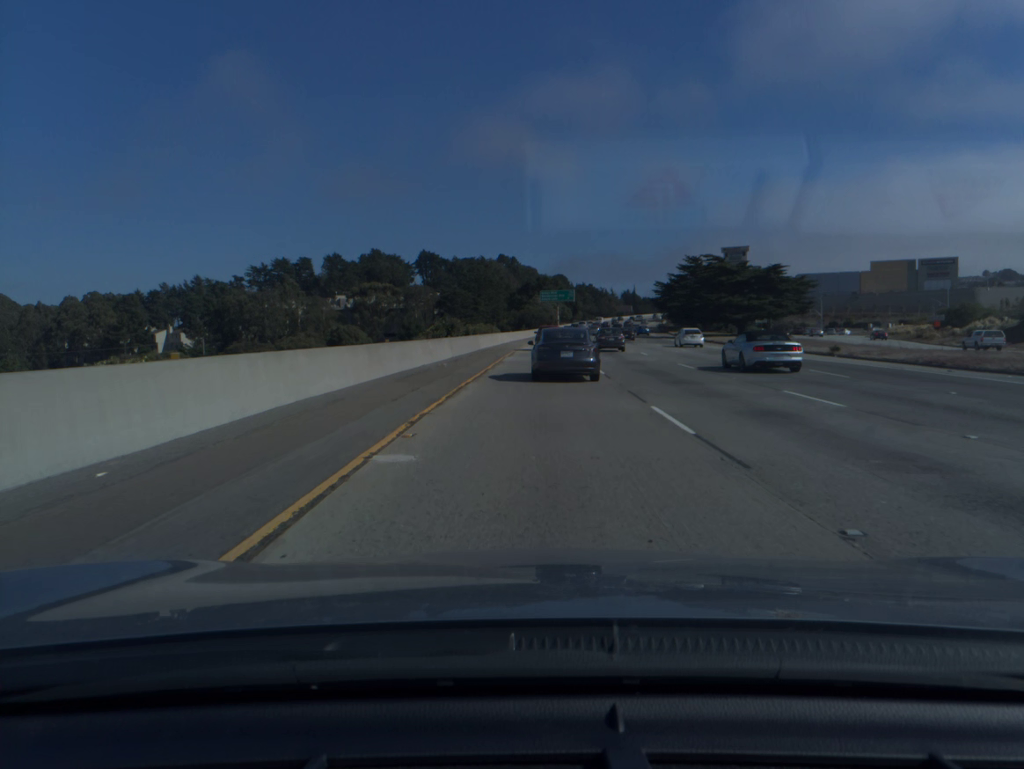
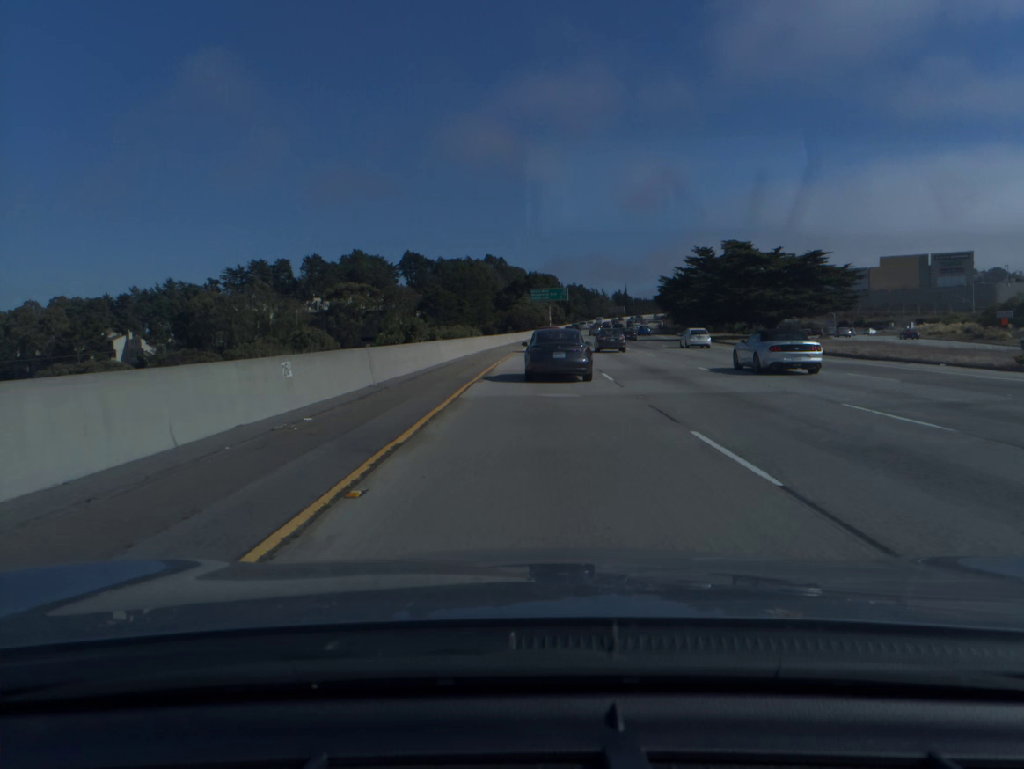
(+0.1, +18.1) m; +1°
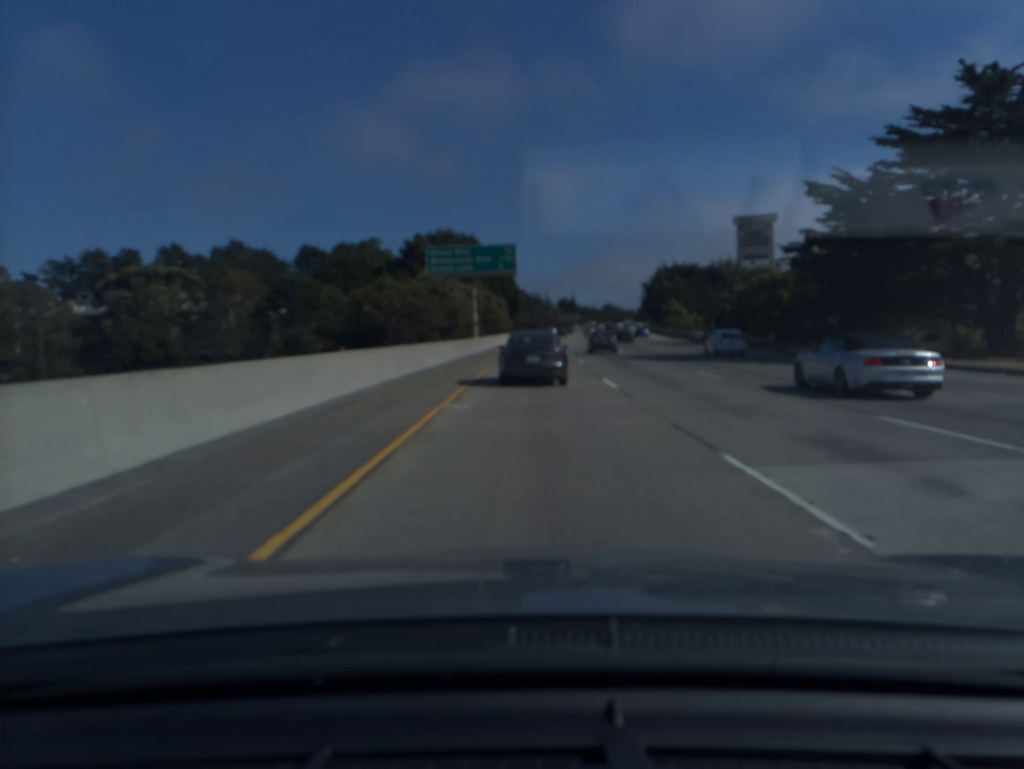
(+3.4, +90.2) m; +5°
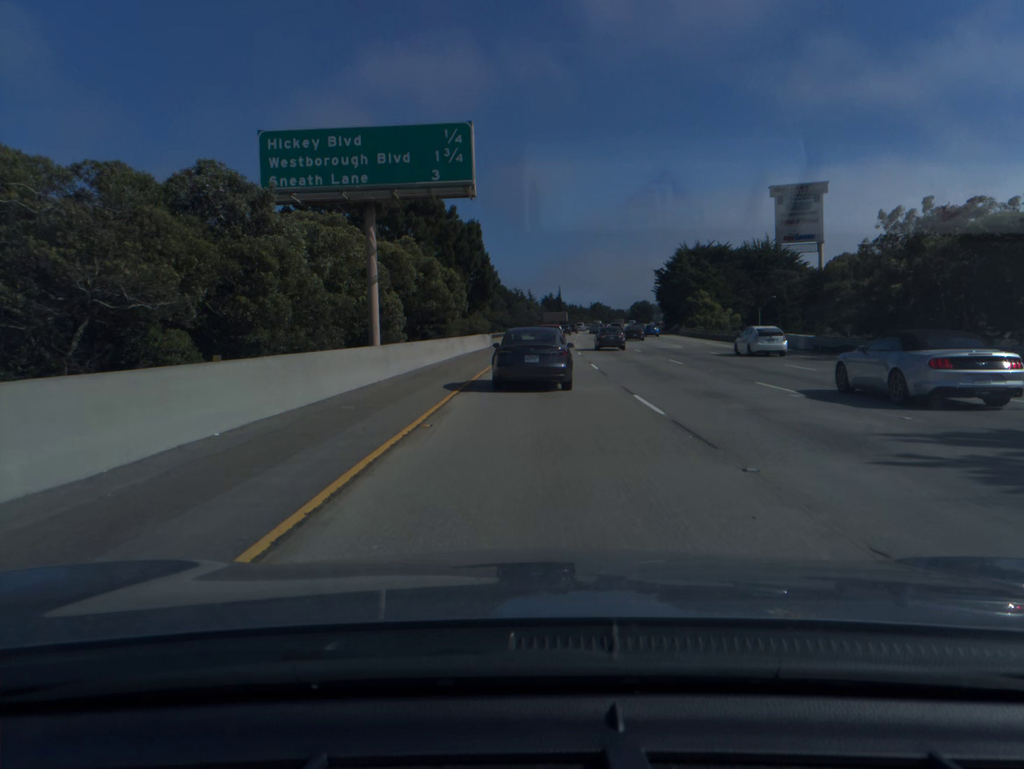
(+0.5, +36.2) m; +1°
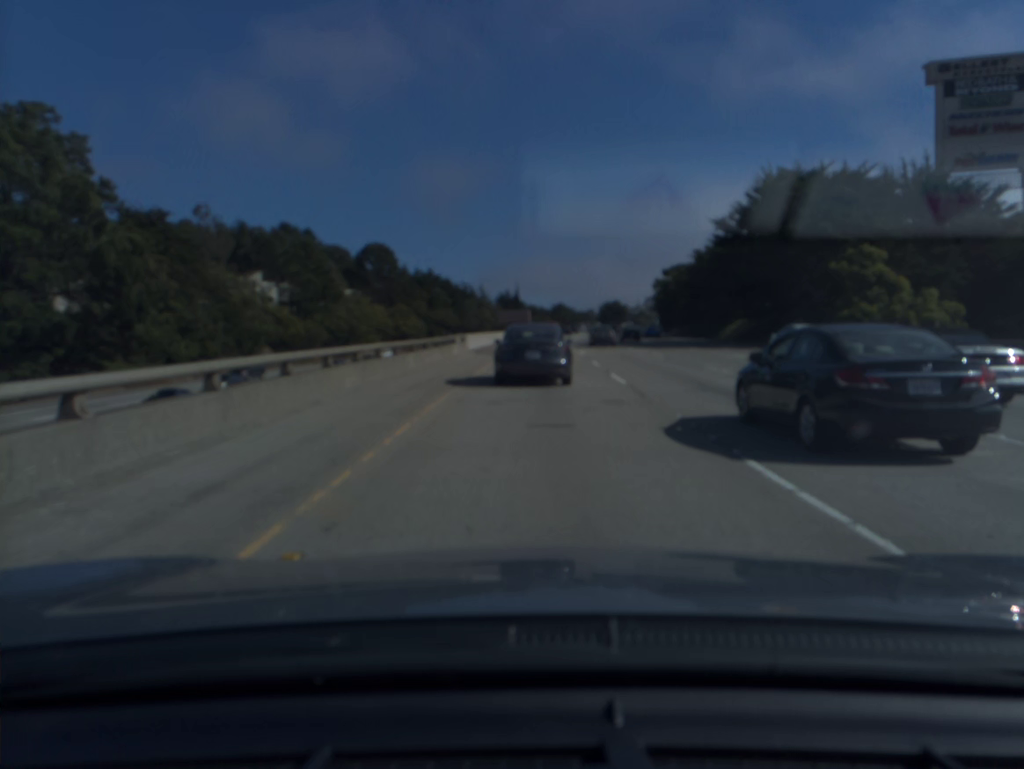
(+1.9, +67.7) m; +3°
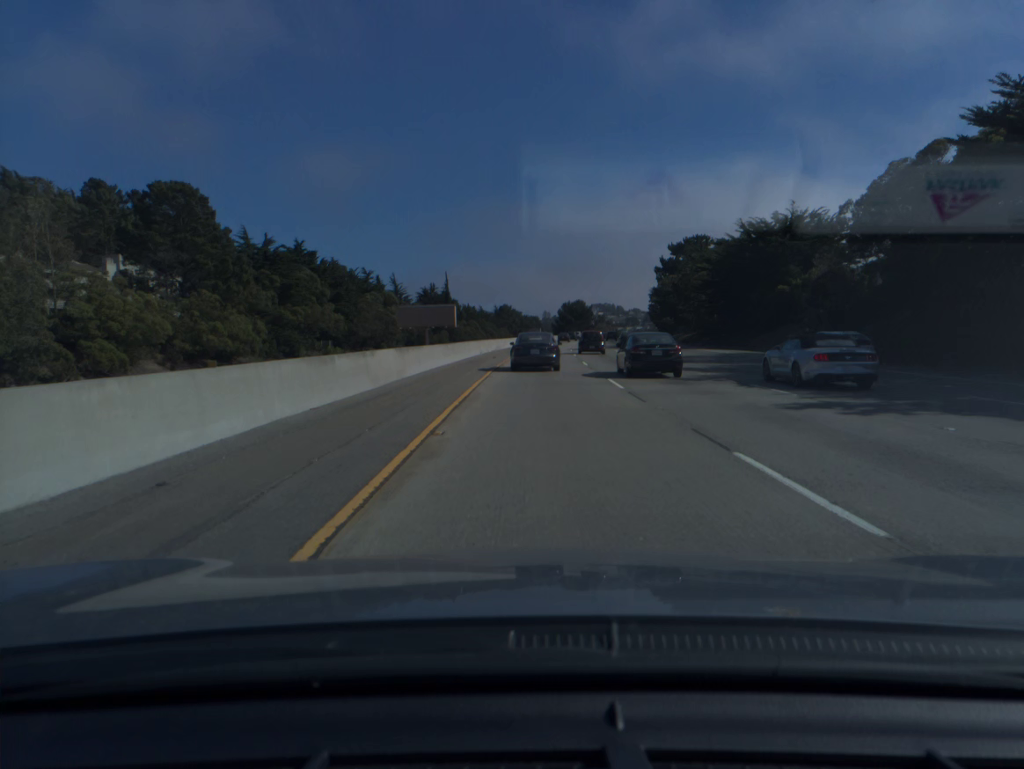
(+2.3, +78.3) m; +4°
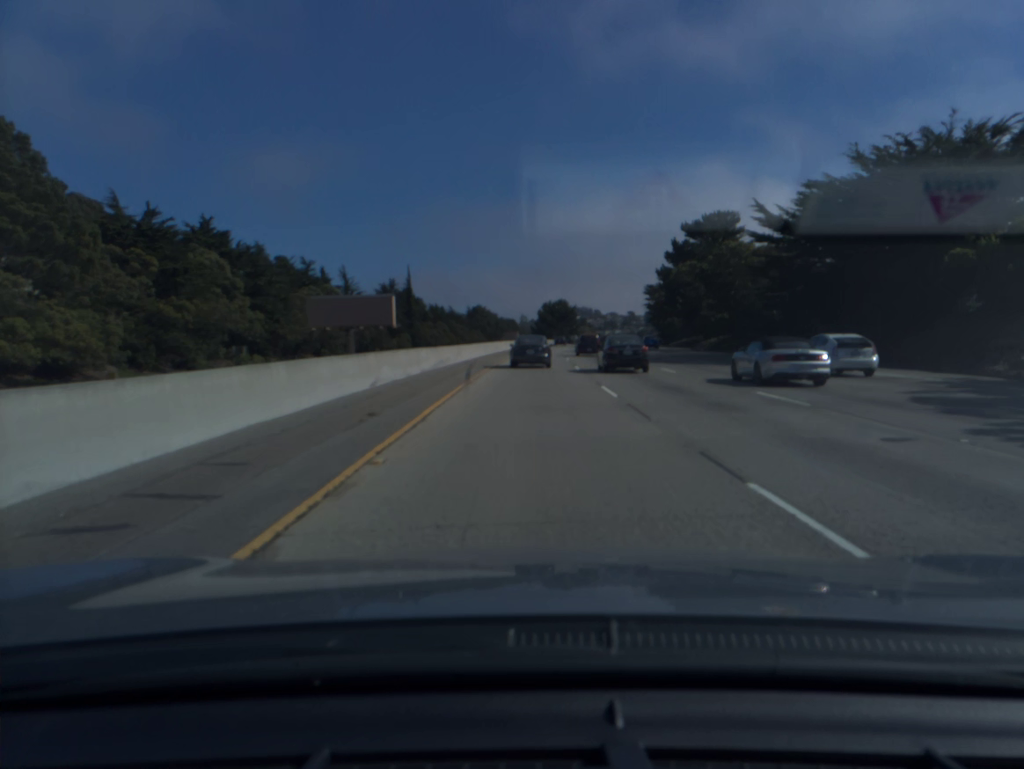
(+0.5, +31.4) m; +2°
